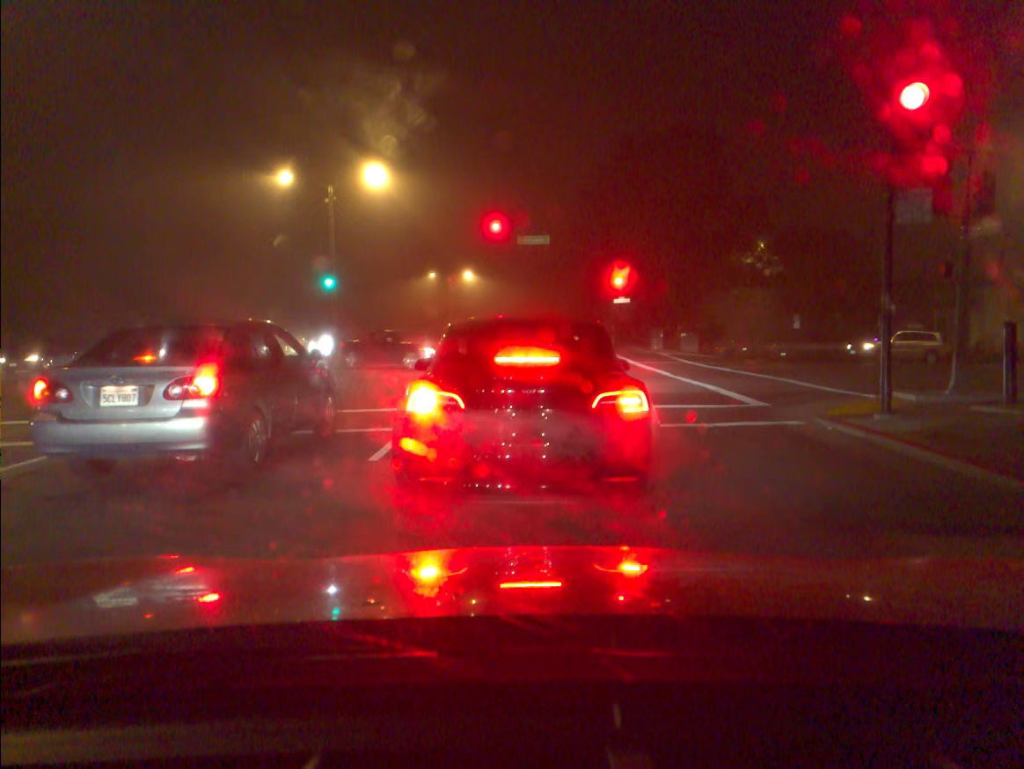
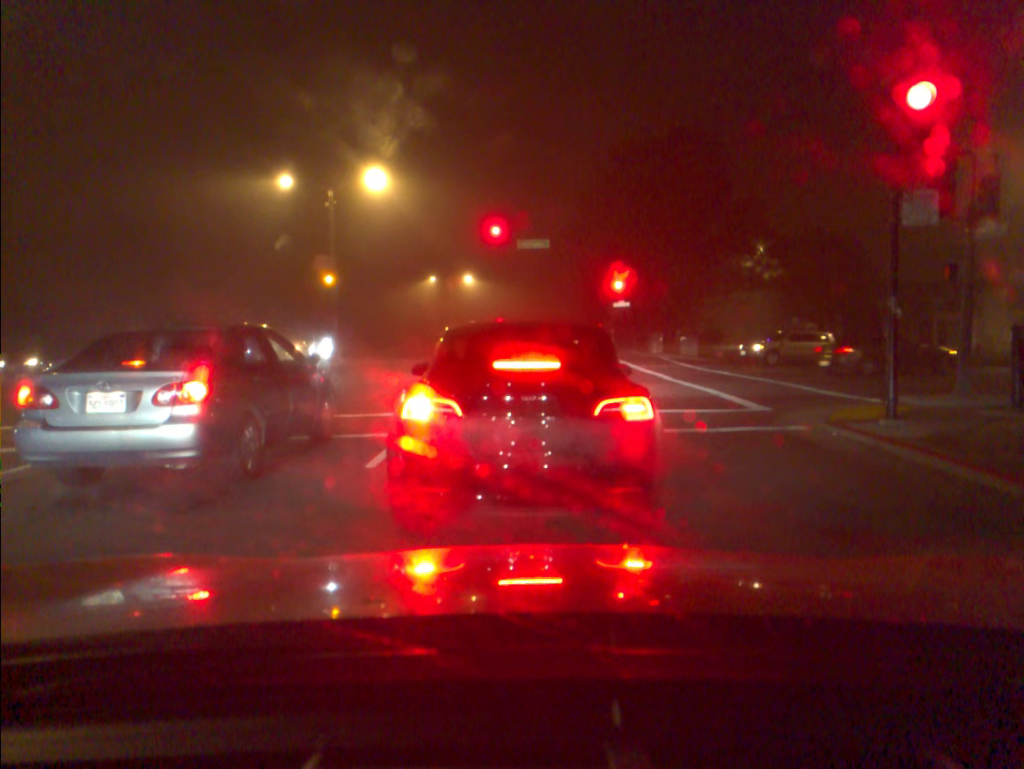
(+0.1, +0.2) m; 0°
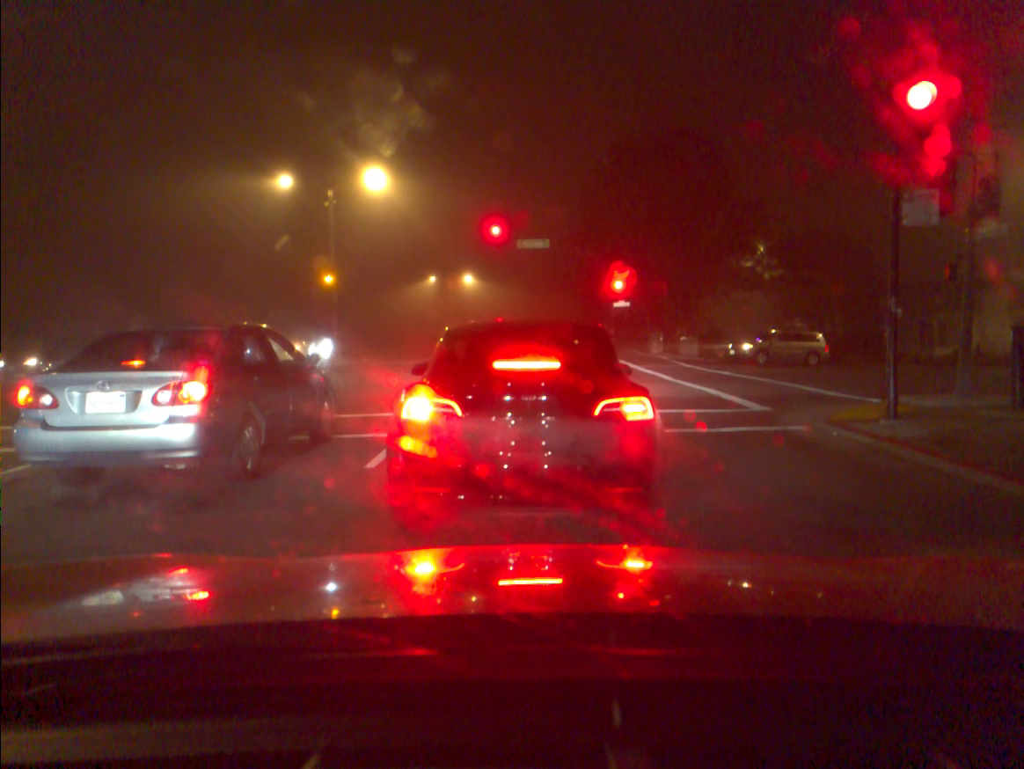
(+0.1, 0.0) m; 0°
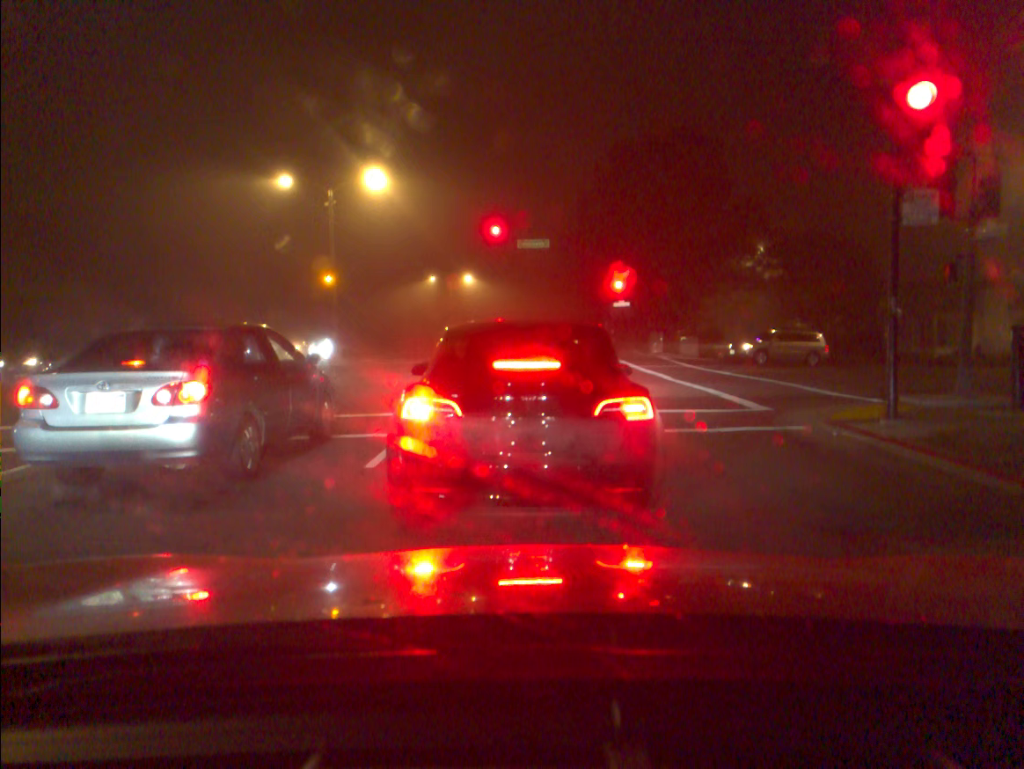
(0.0, 0.0) m; 0°
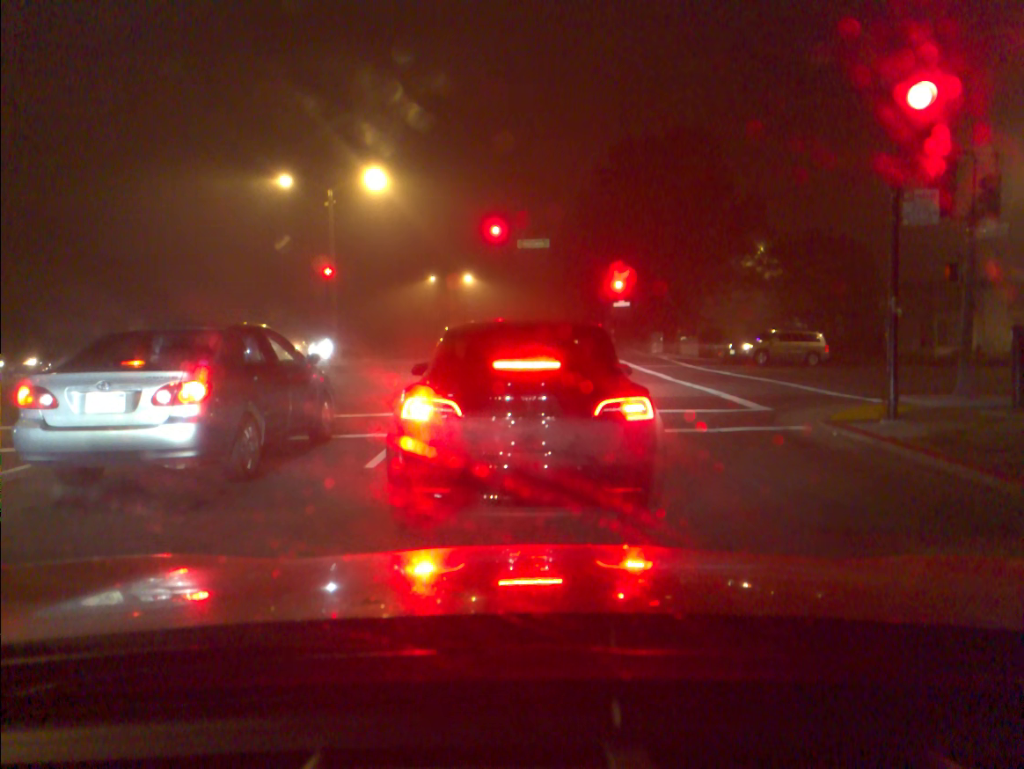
(0.0, 0.0) m; 0°
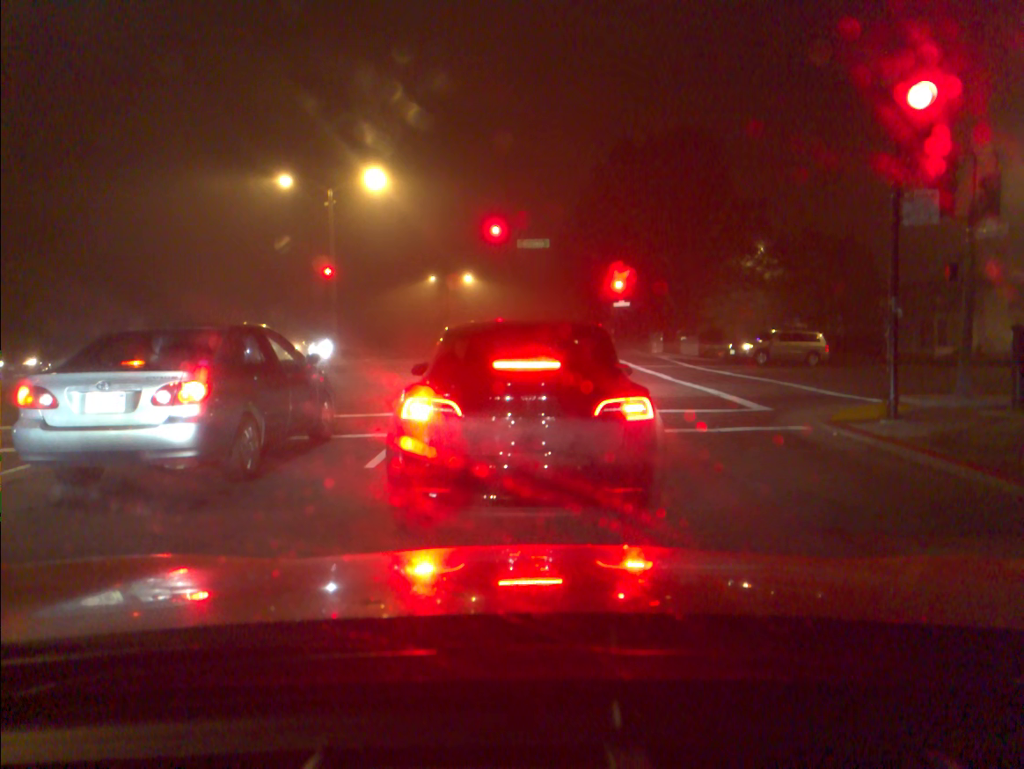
(0.0, 0.0) m; 0°
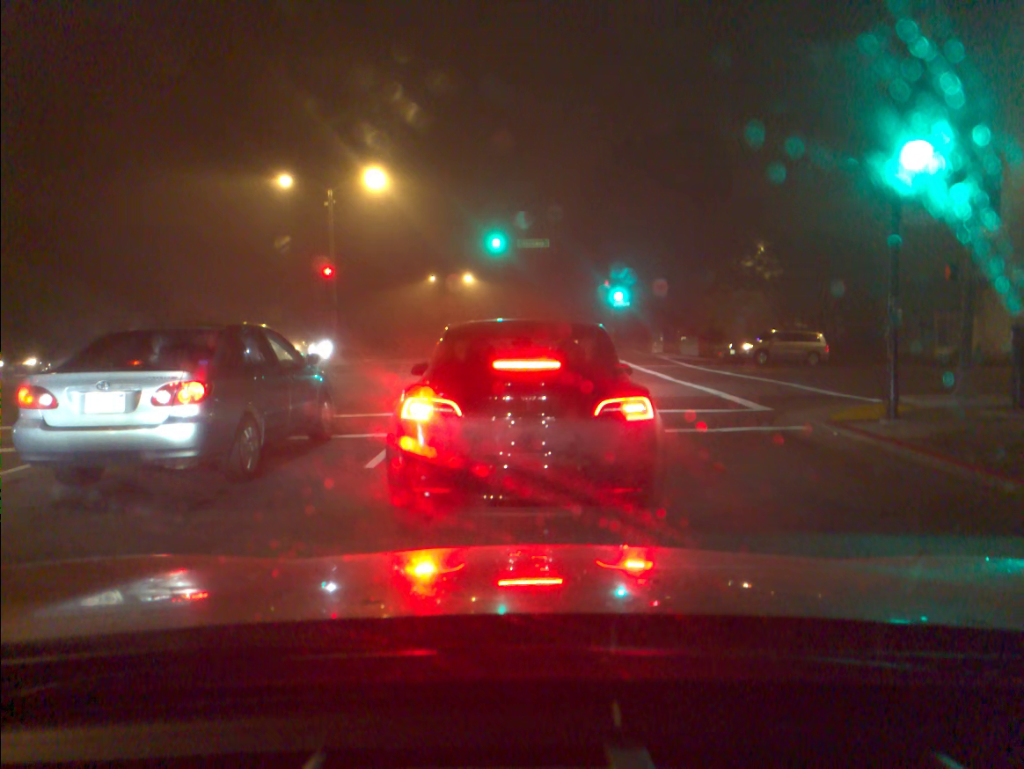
(0.0, 0.0) m; 0°
